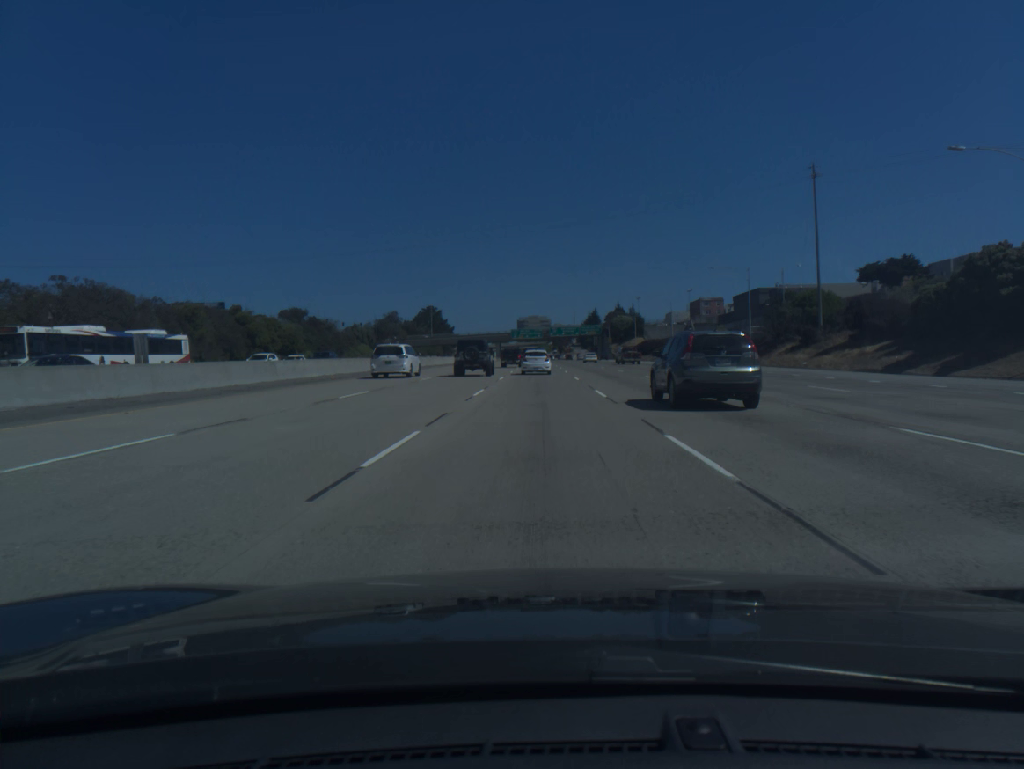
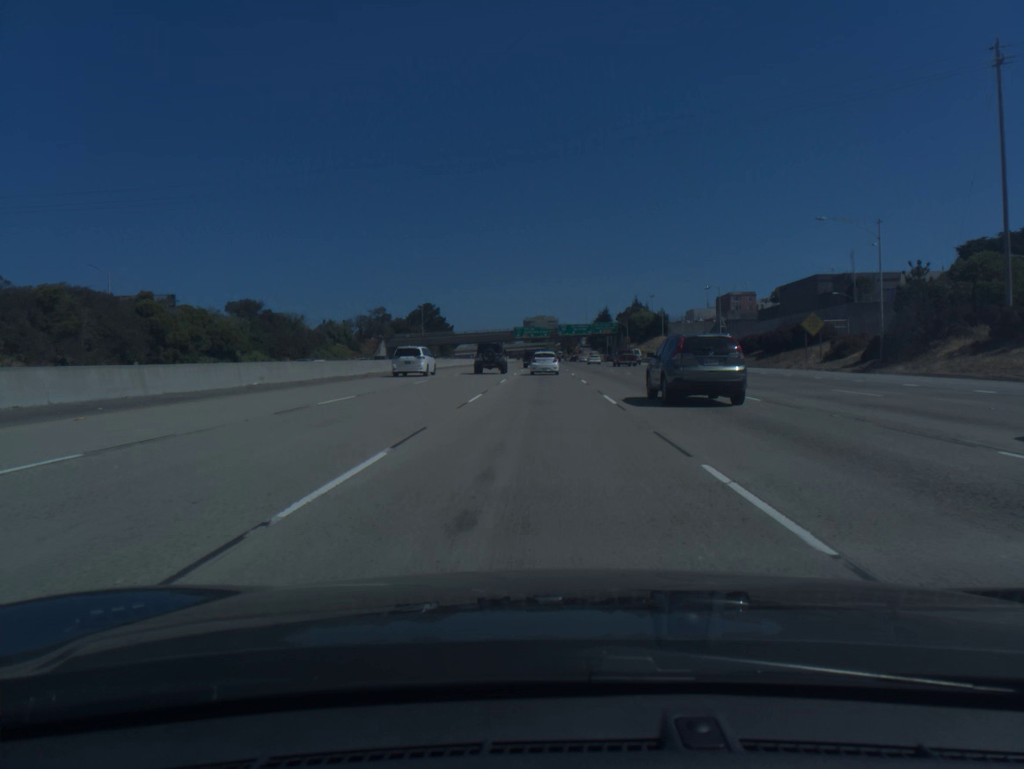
(-0.1, +31.0) m; 0°
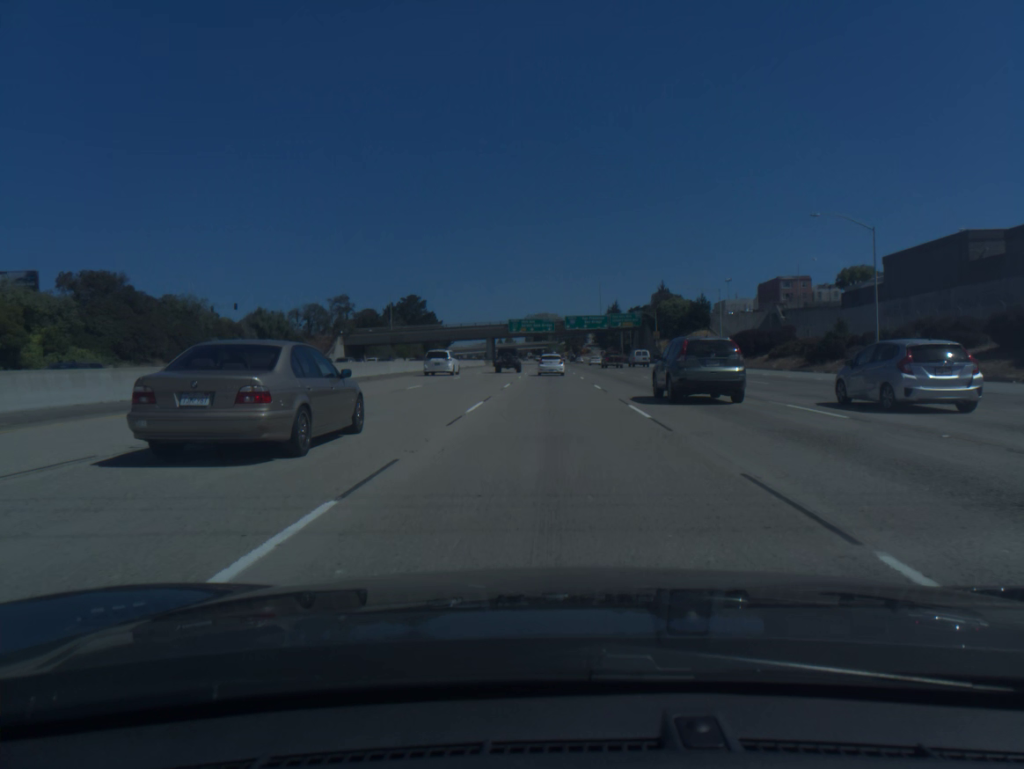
(-0.2, +46.6) m; 0°
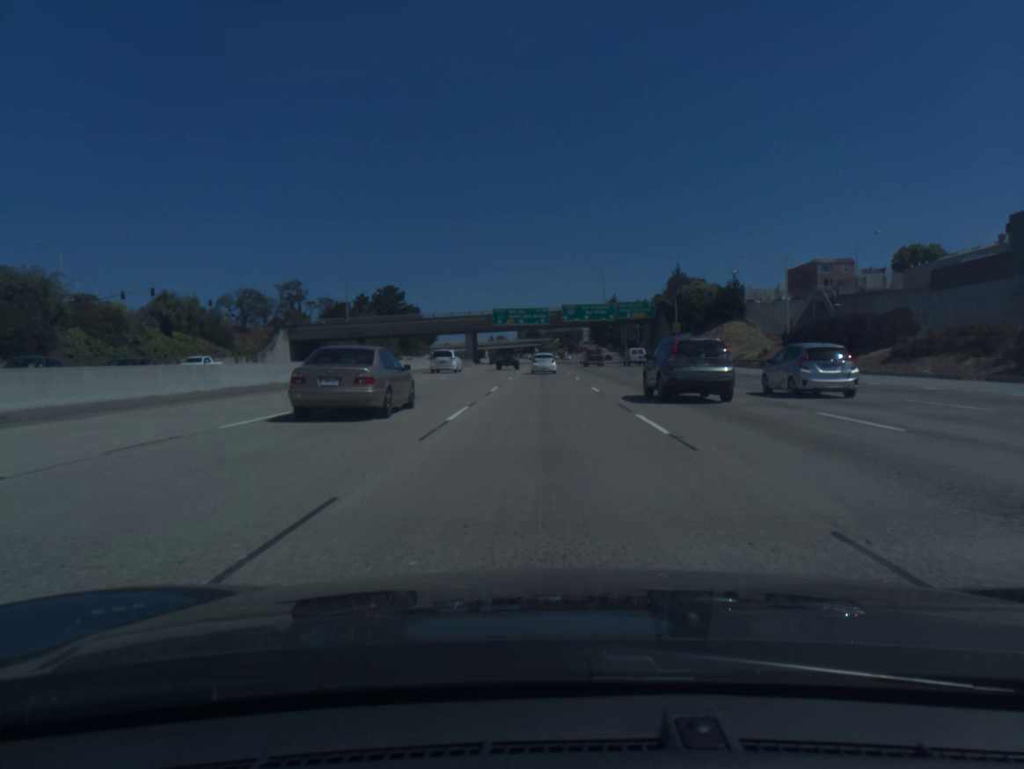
(+0.1, +31.2) m; +1°
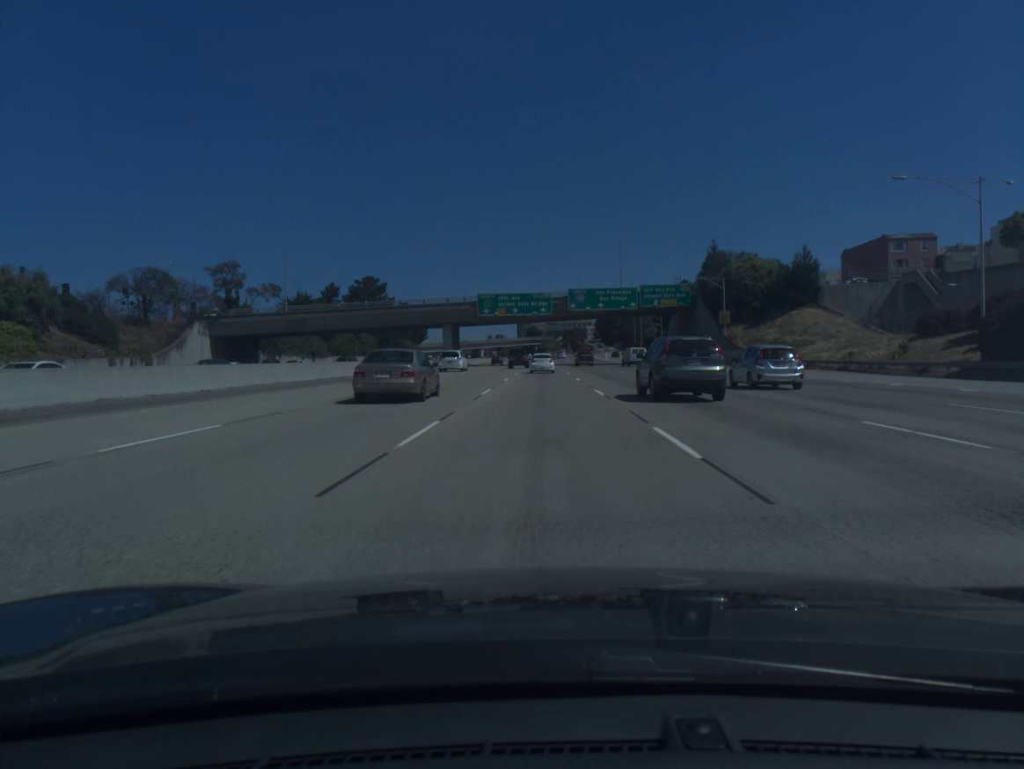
(0.0, +31.5) m; 0°
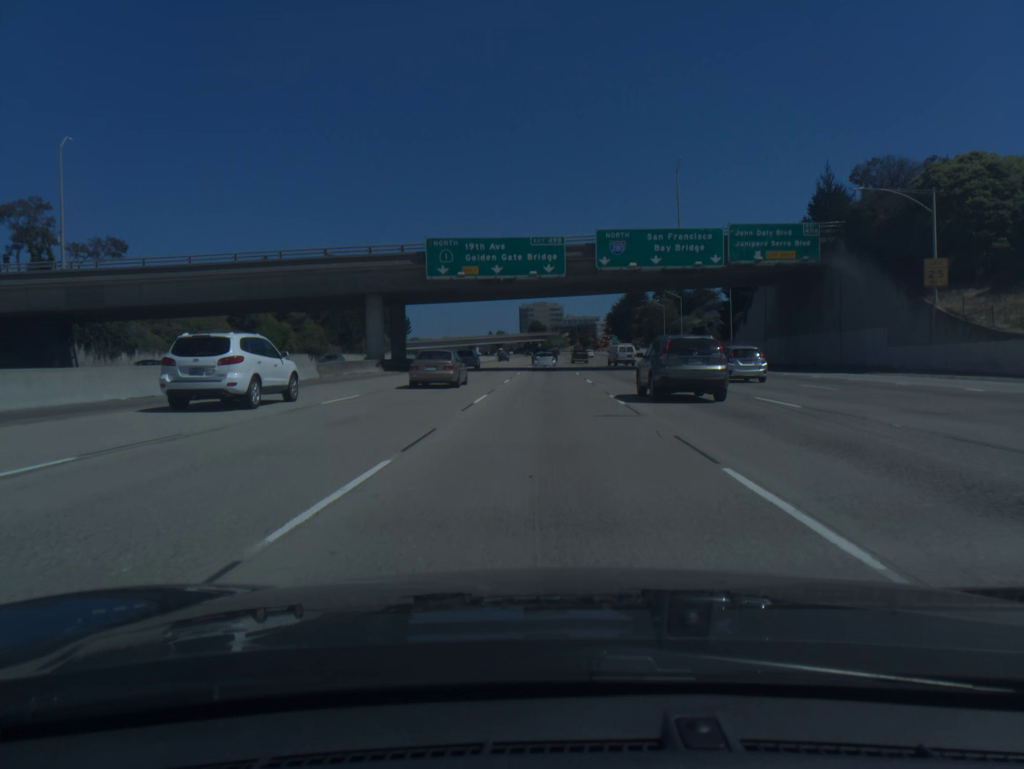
(-0.2, +47.6) m; 0°
